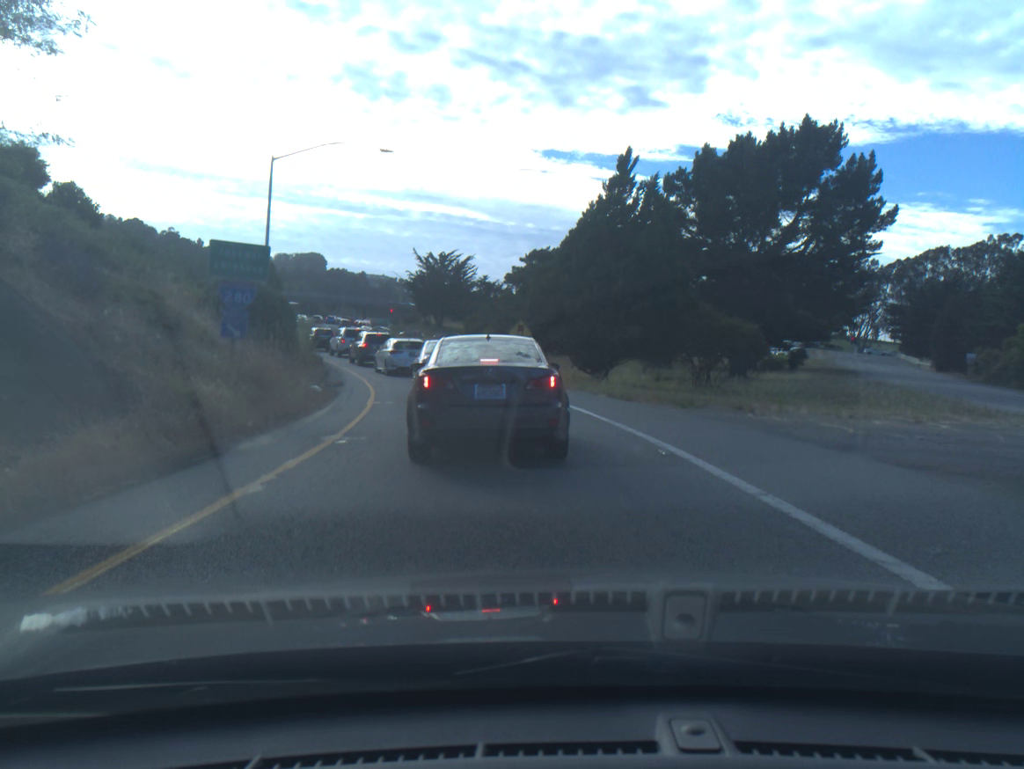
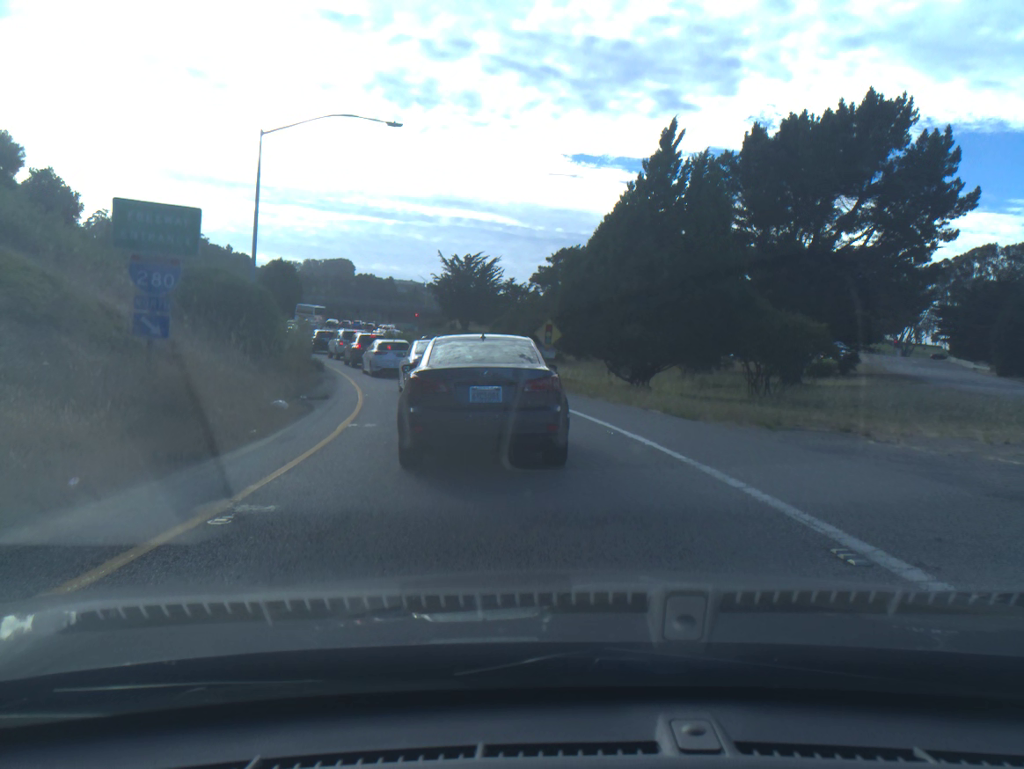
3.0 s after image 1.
(-0.1, +4.9) m; -3°
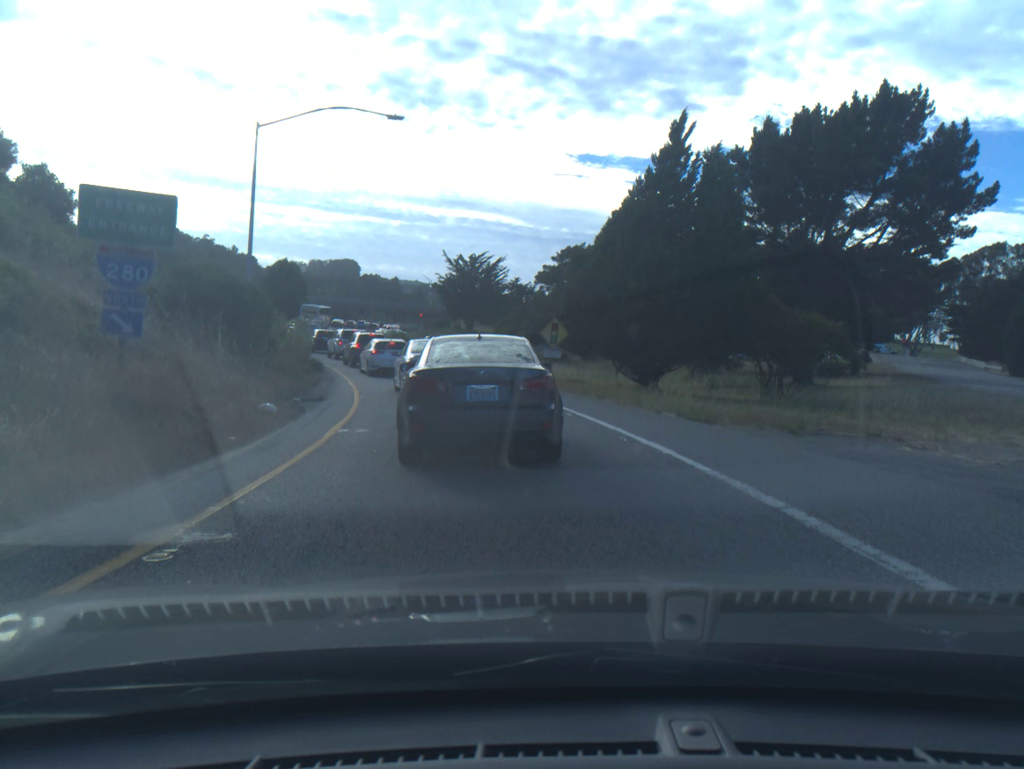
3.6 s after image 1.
(0.0, +1.0) m; 0°
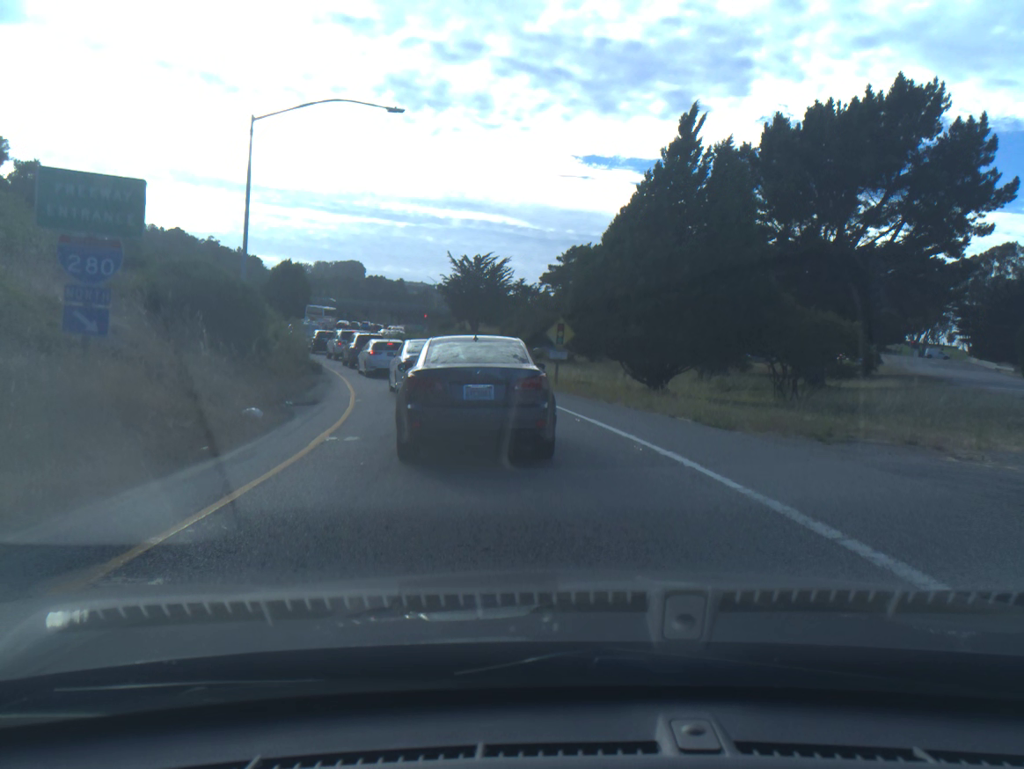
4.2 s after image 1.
(0.0, +1.1) m; 0°
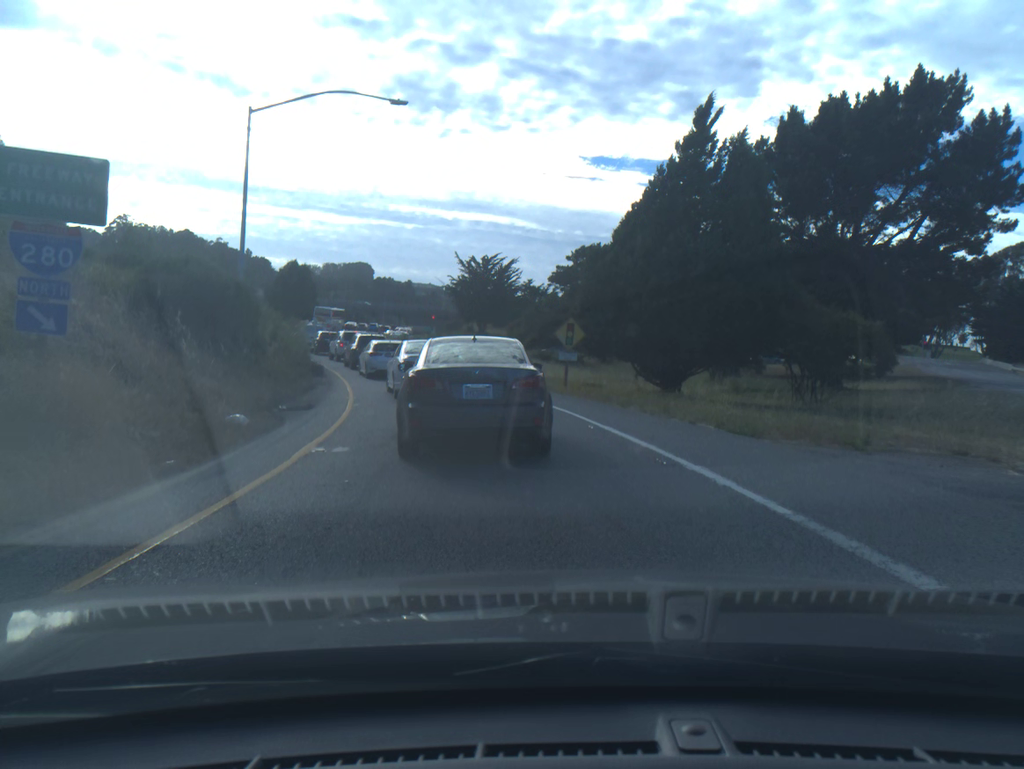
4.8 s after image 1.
(0.0, +1.1) m; -1°
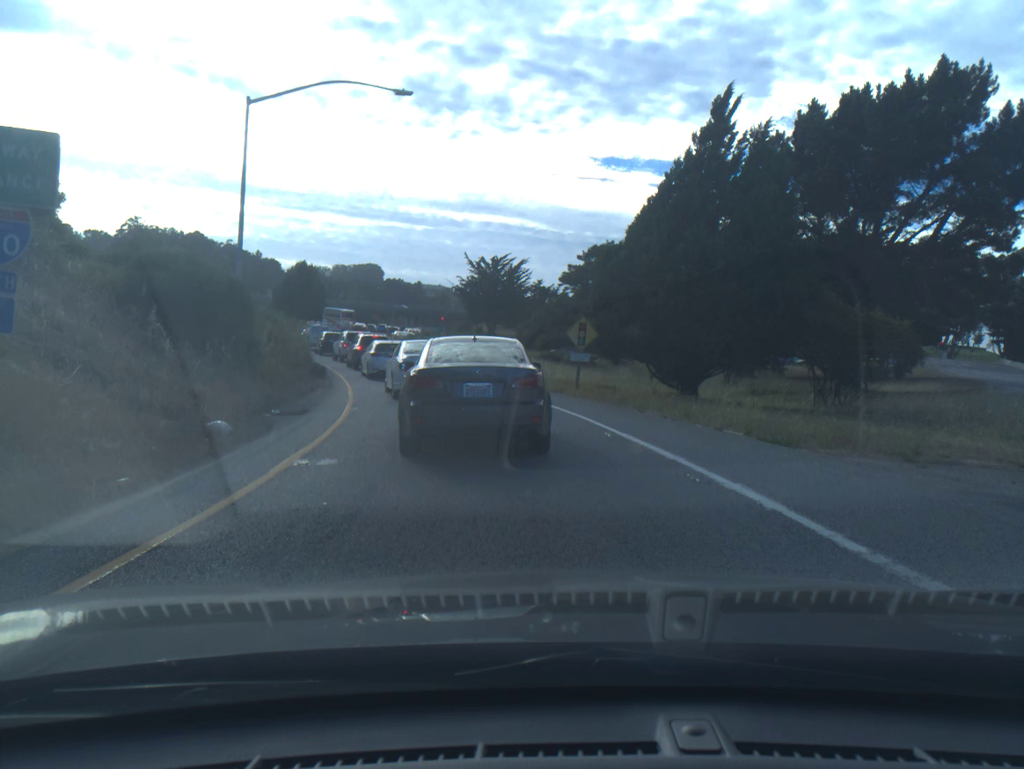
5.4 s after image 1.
(0.0, +1.2) m; -1°
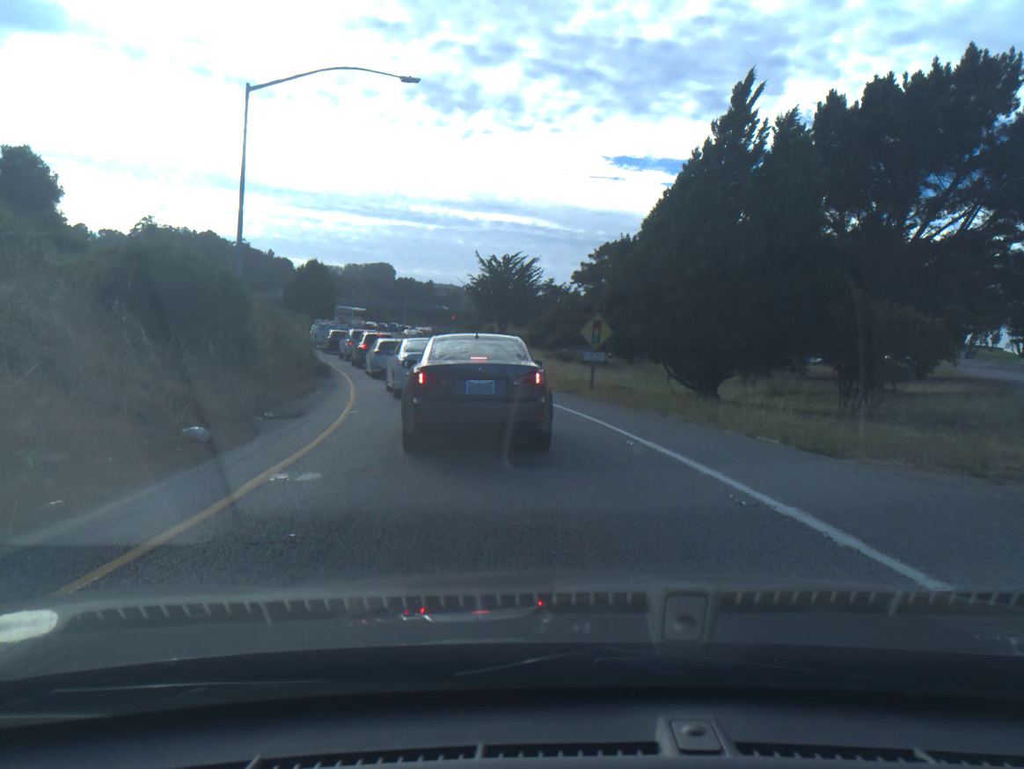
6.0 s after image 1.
(0.0, +1.2) m; -1°
